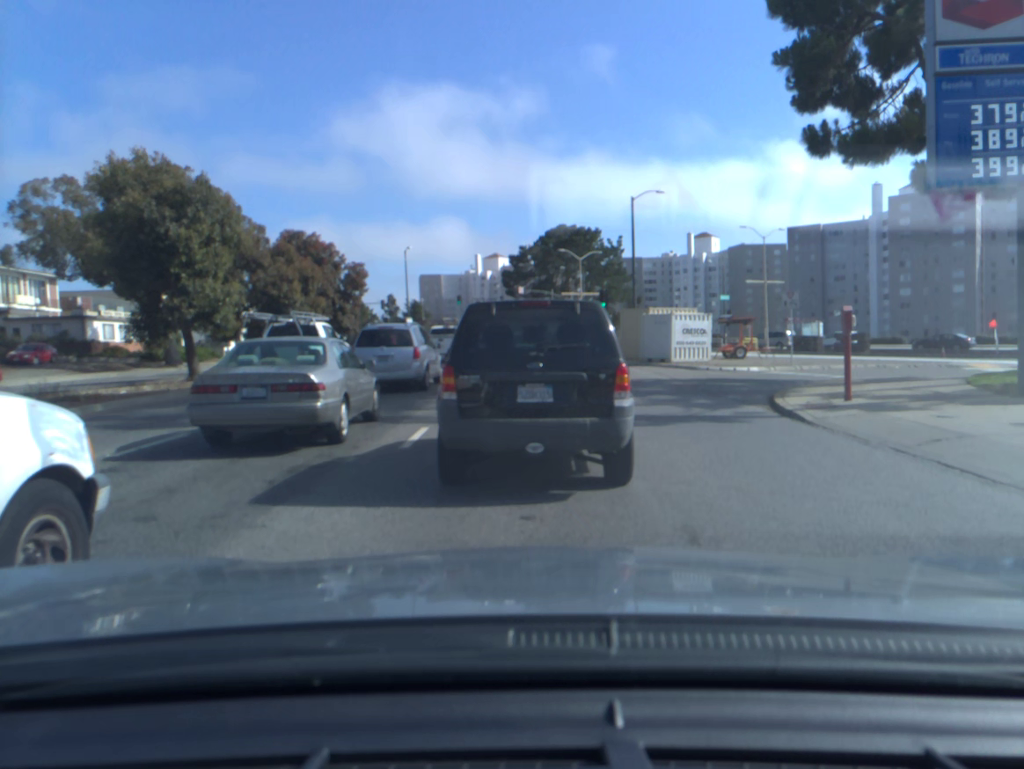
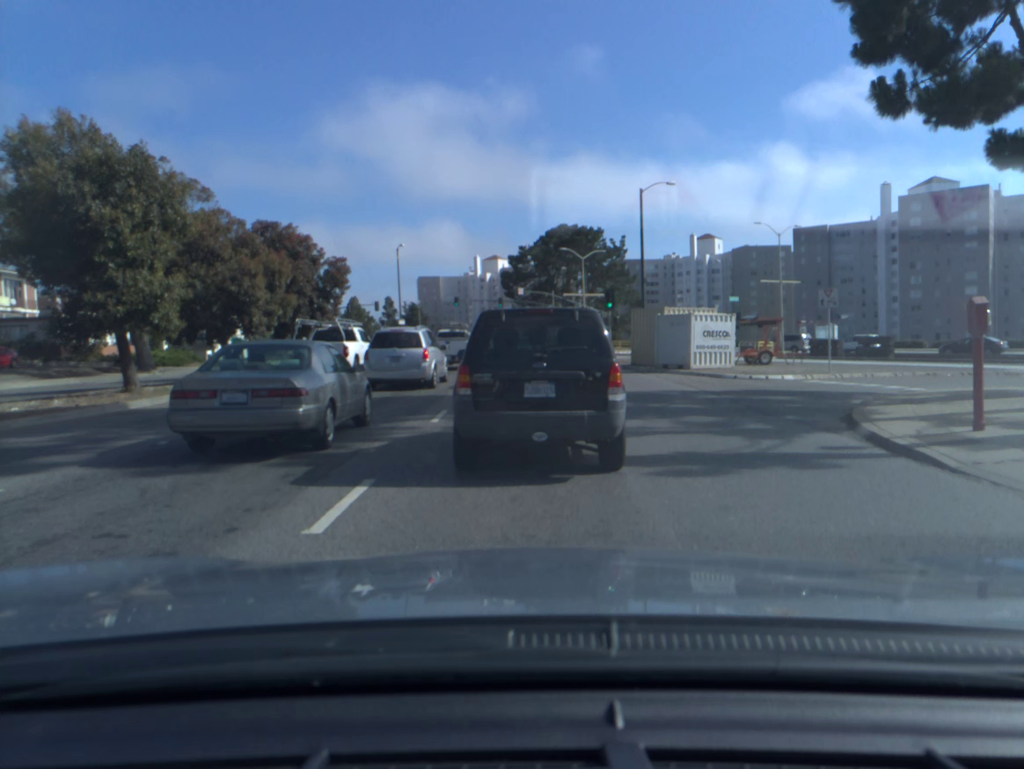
(0.0, +4.0) m; 0°
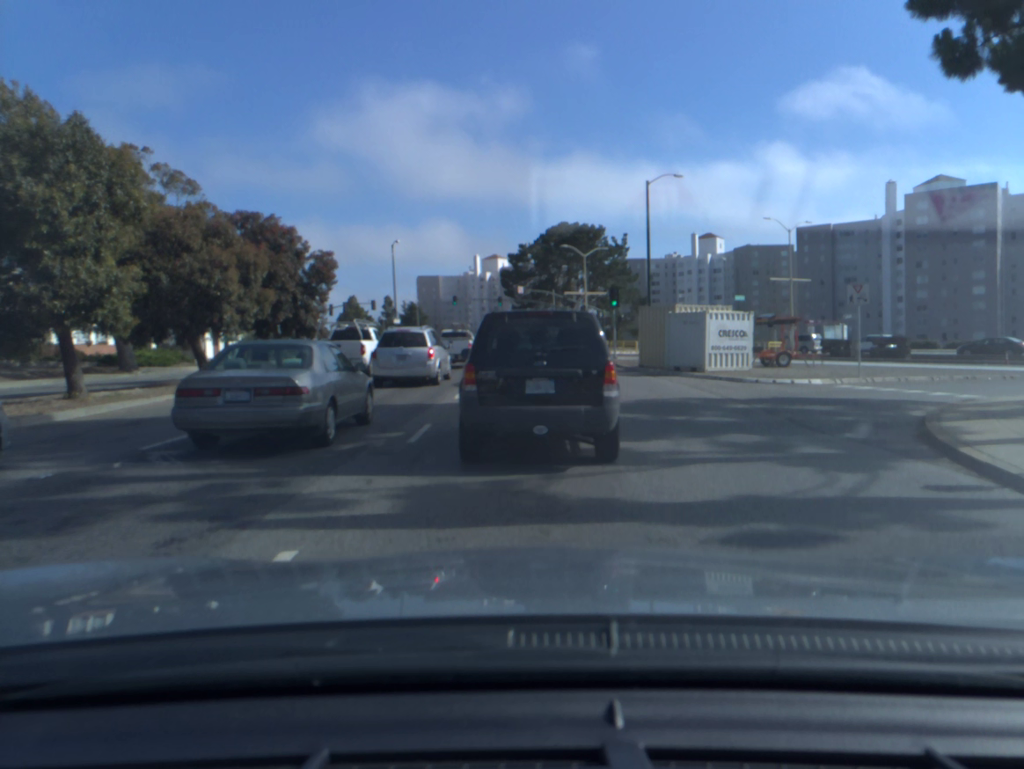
(0.0, +2.6) m; 0°
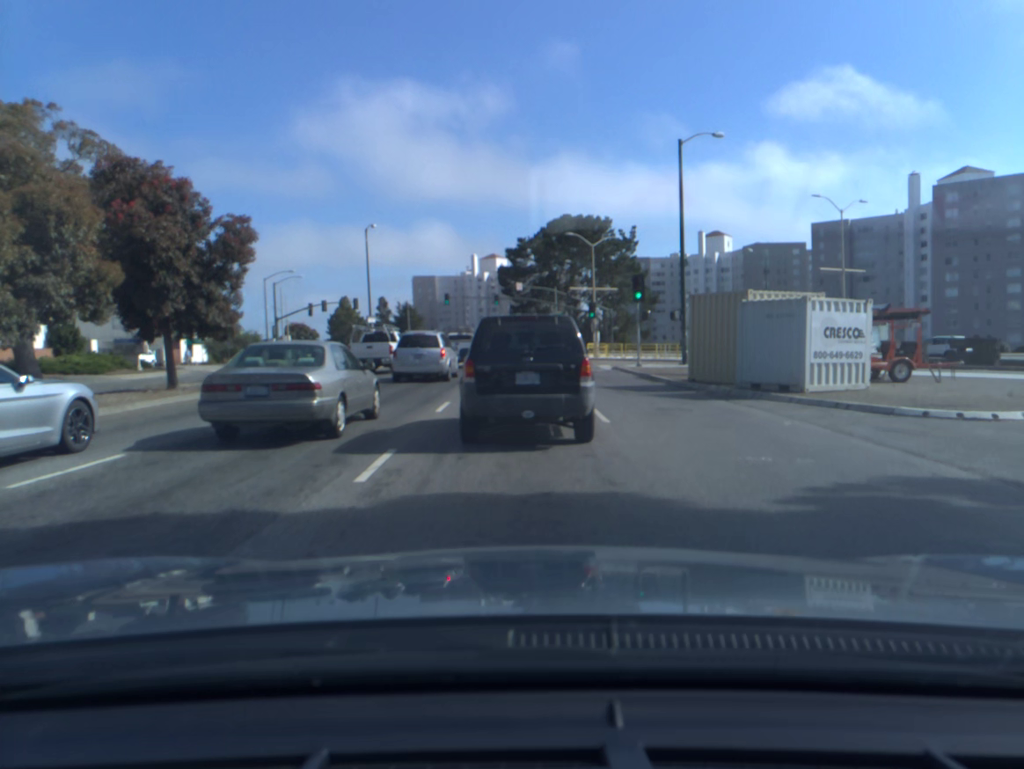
(0.0, +10.3) m; 0°
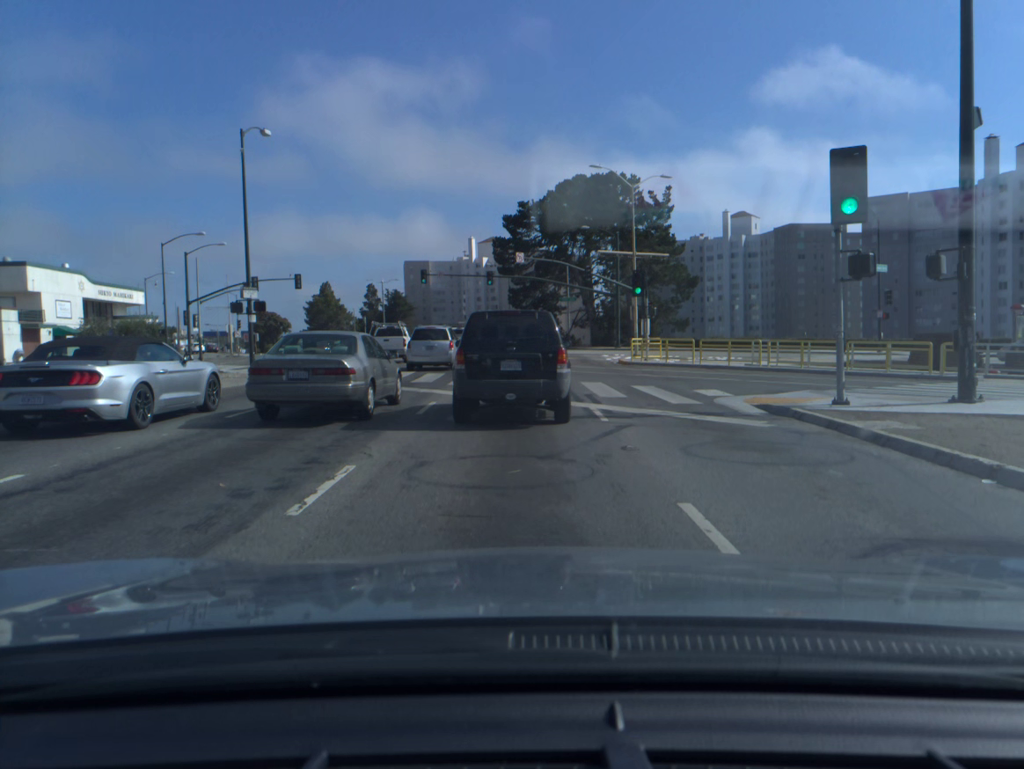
(+0.1, +24.1) m; 0°
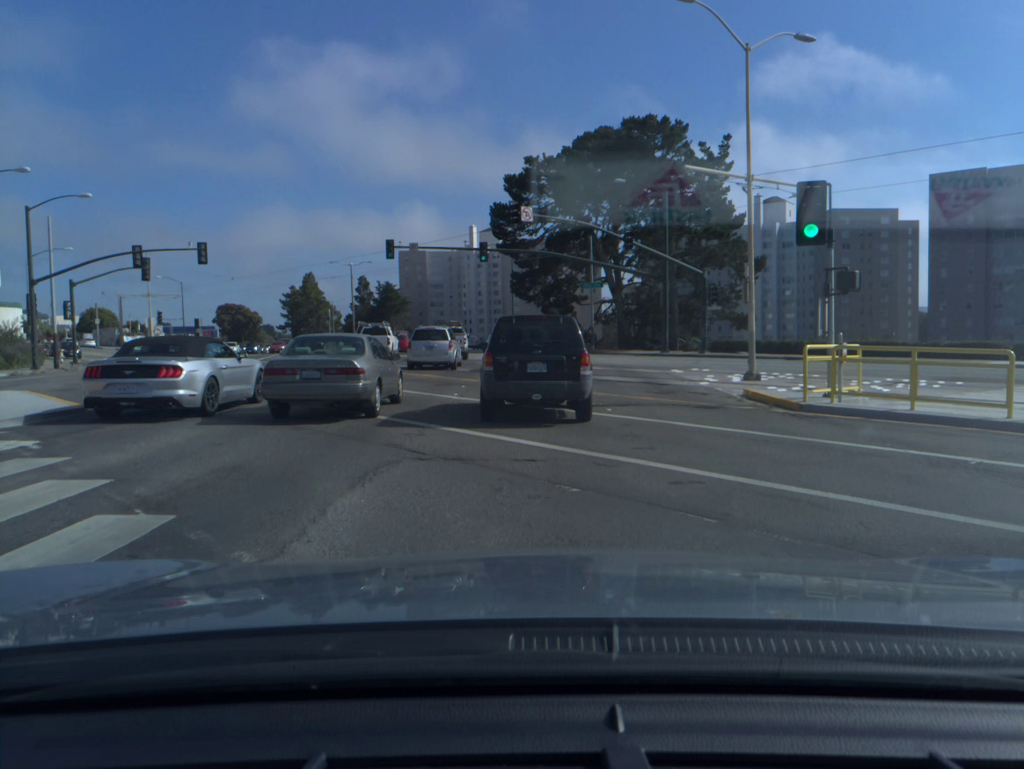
(-0.2, +22.2) m; 0°
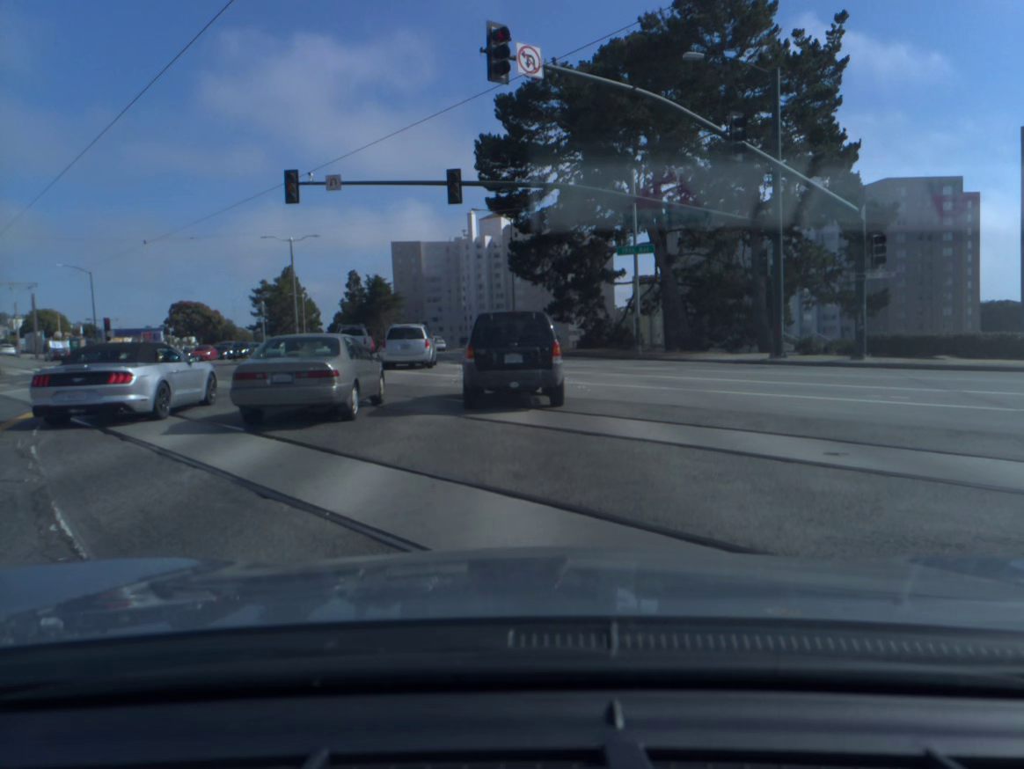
(0.0, +23.7) m; 0°
